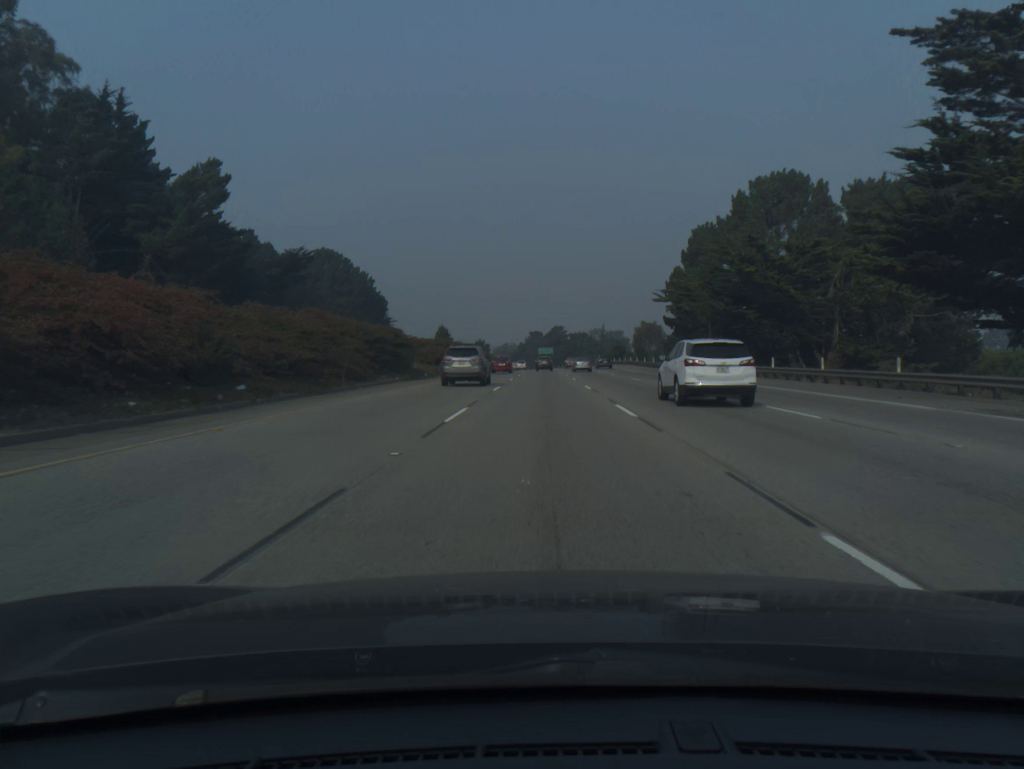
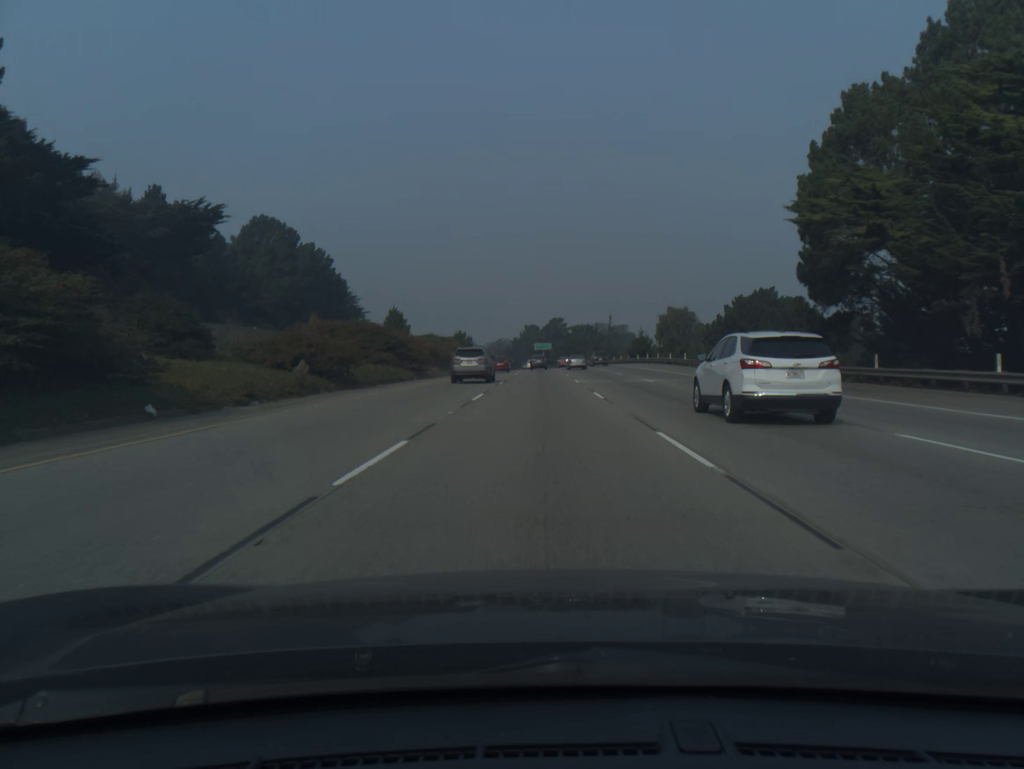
(+0.1, +36.7) m; 0°
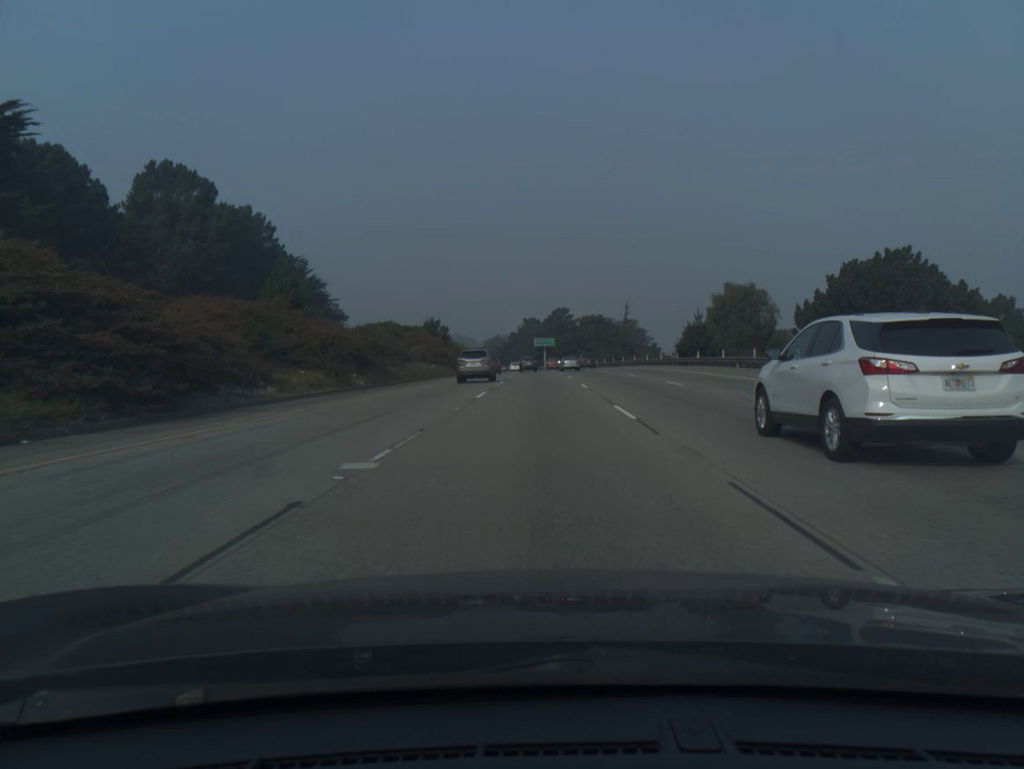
(0.0, +37.0) m; 0°
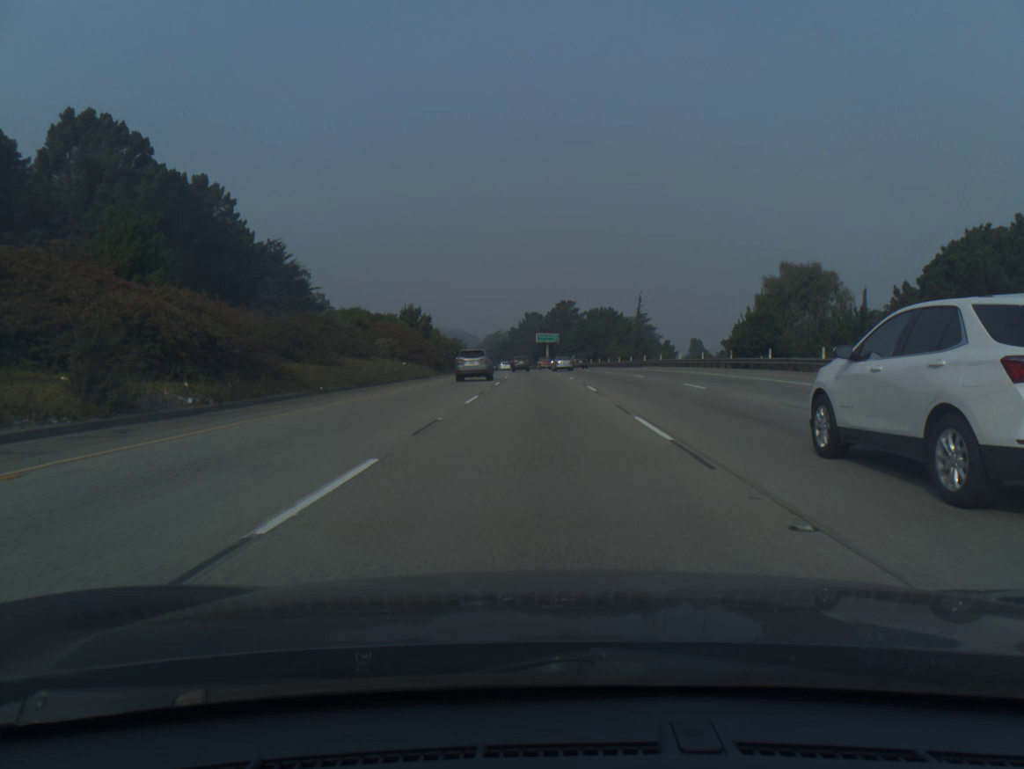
(0.0, +18.6) m; 0°
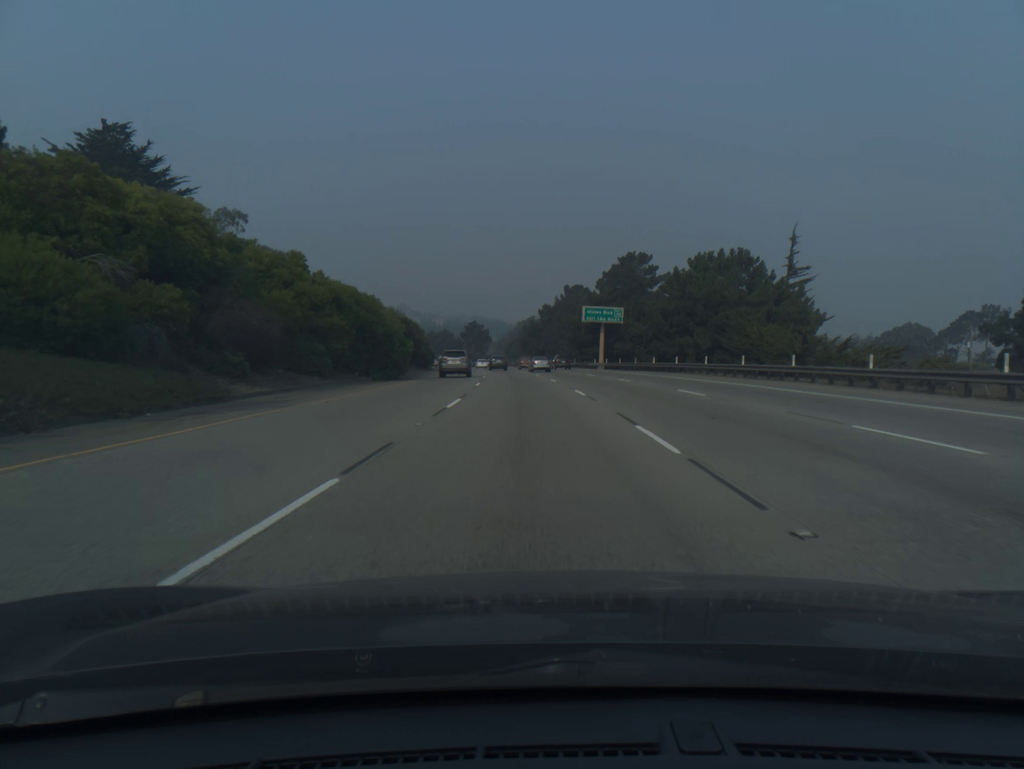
(-1.2, +74.7) m; -3°
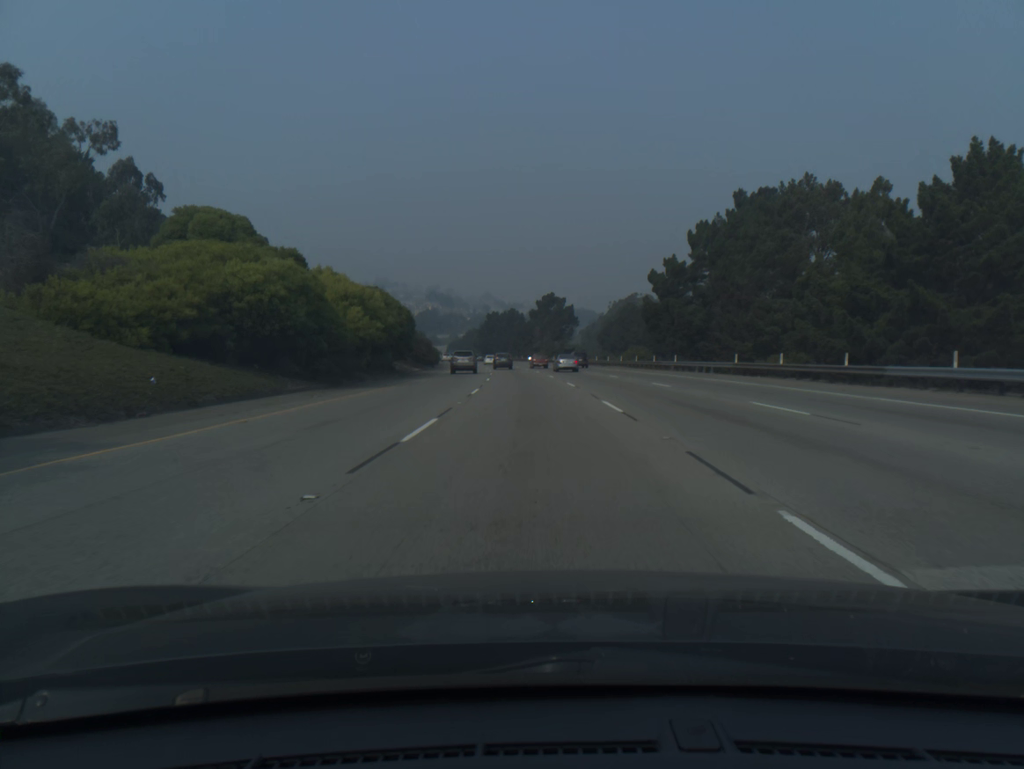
(-5.5, +94.8) m; -6°
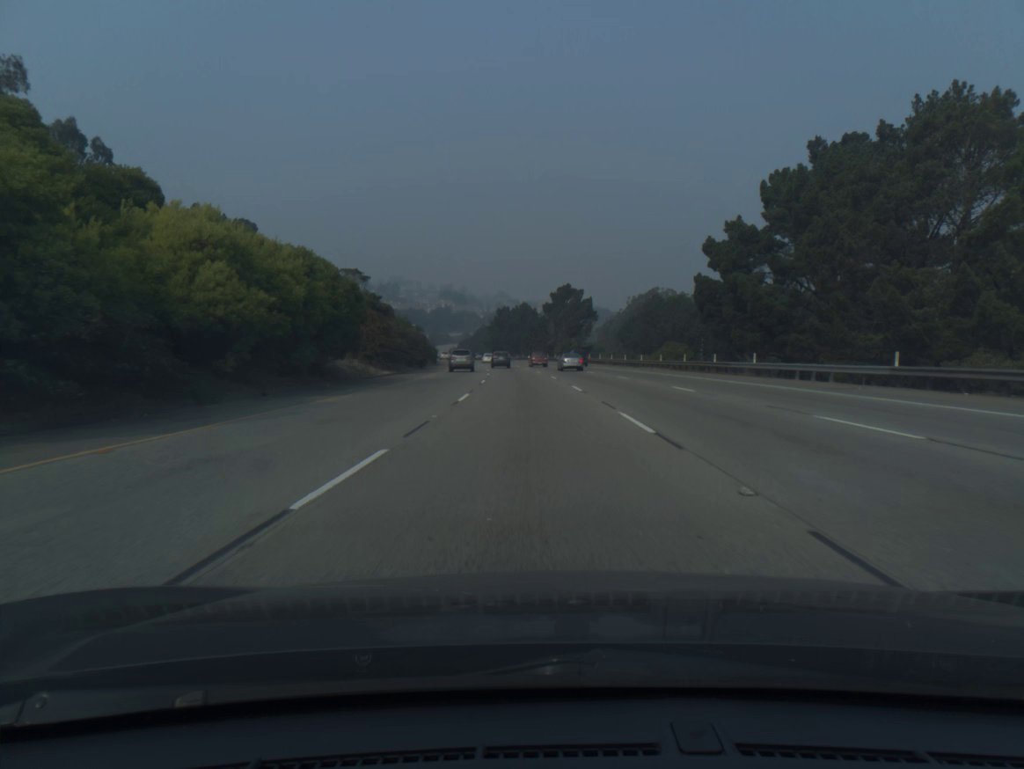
(-0.2, +19.3) m; -1°
